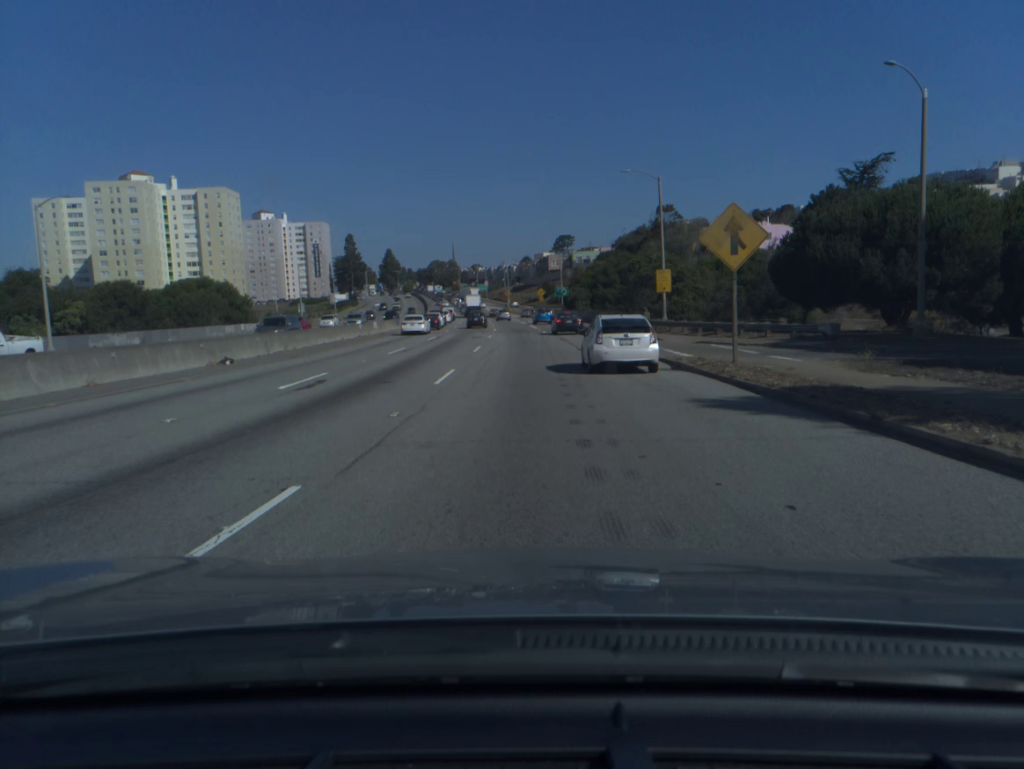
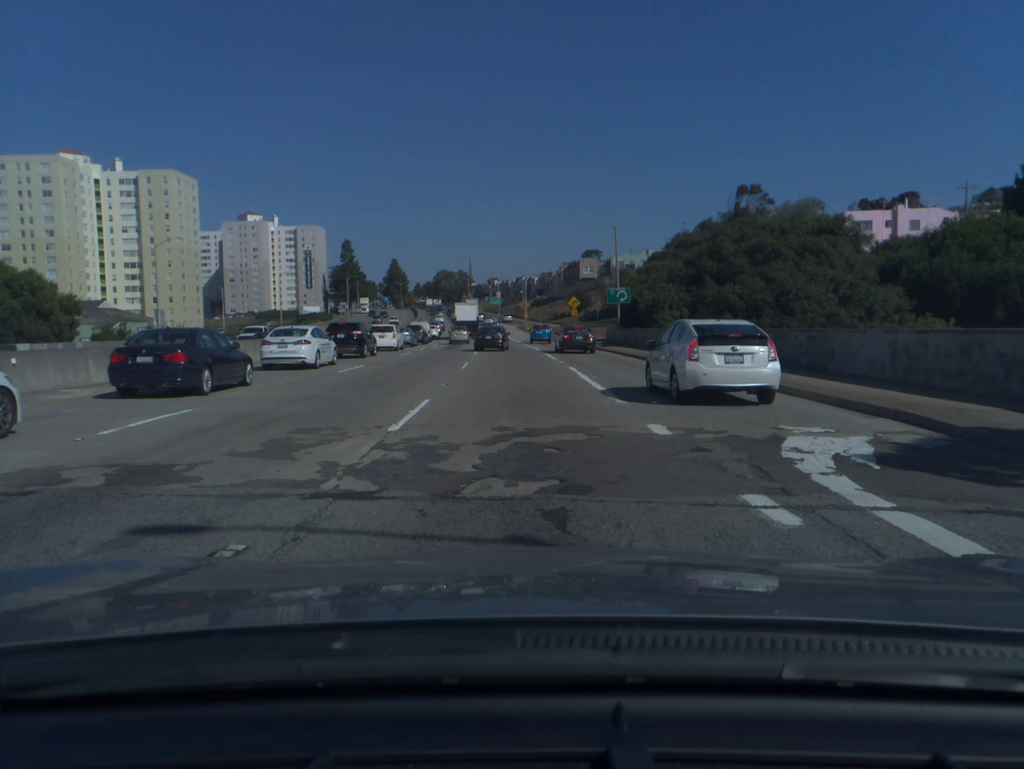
(-0.8, +51.6) m; -2°
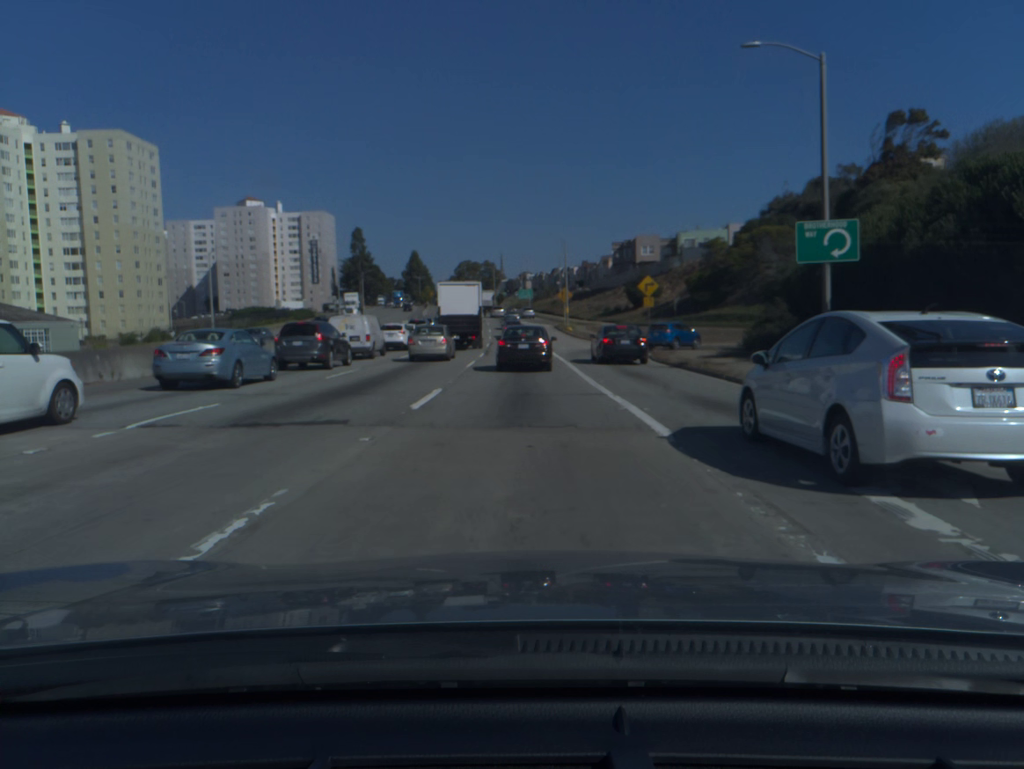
(-0.6, +39.2) m; -2°
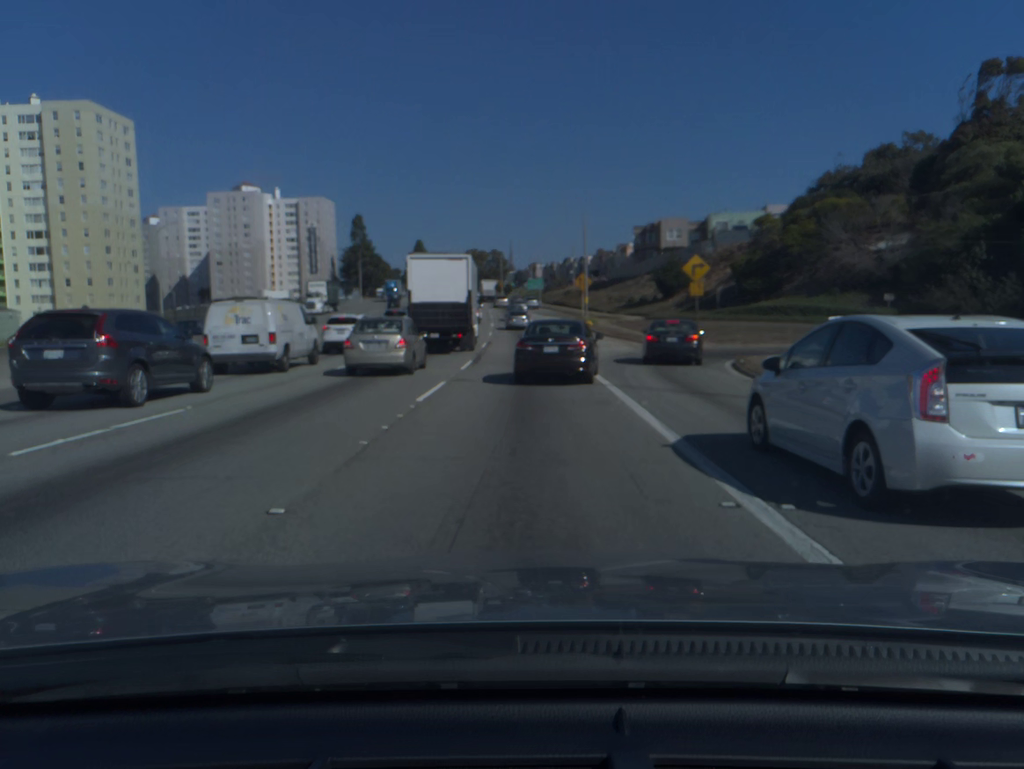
(-0.1, +14.3) m; -1°
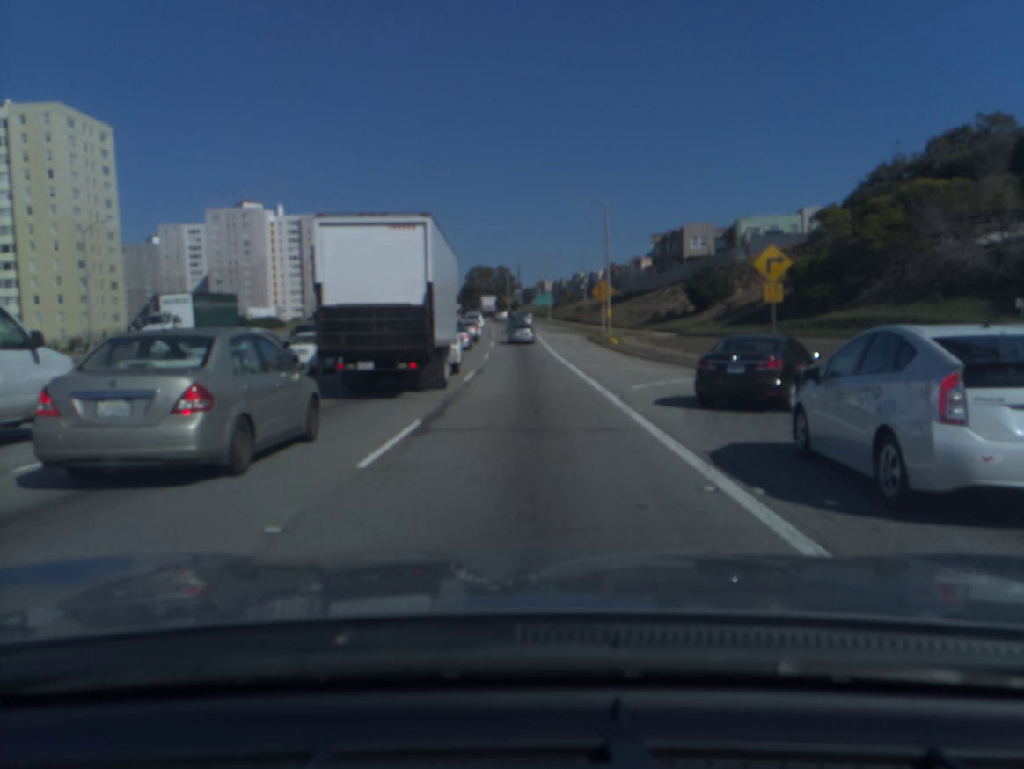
(0.0, +14.8) m; -1°
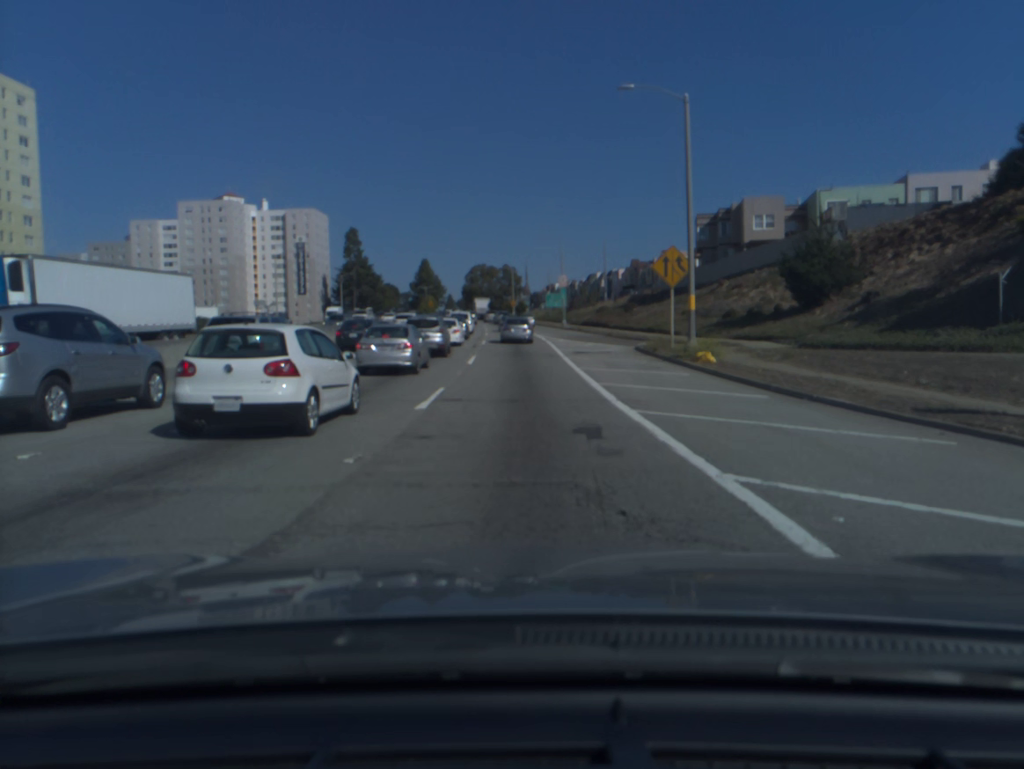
(-0.1, +24.2) m; 0°
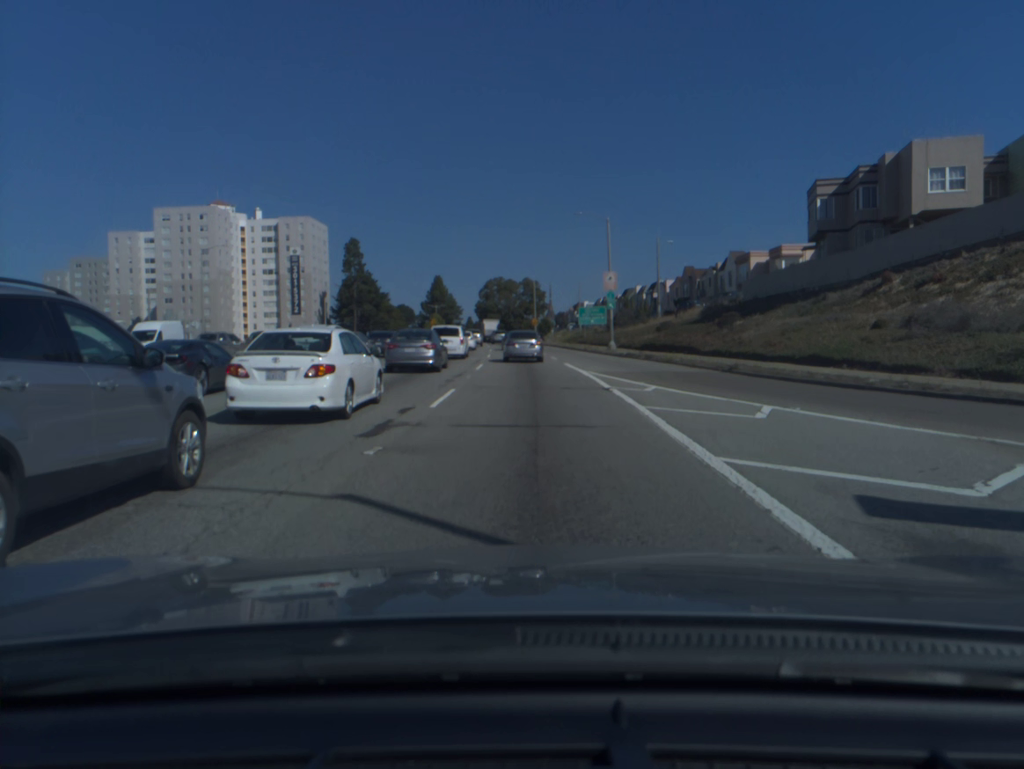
(-0.4, +29.0) m; -2°
